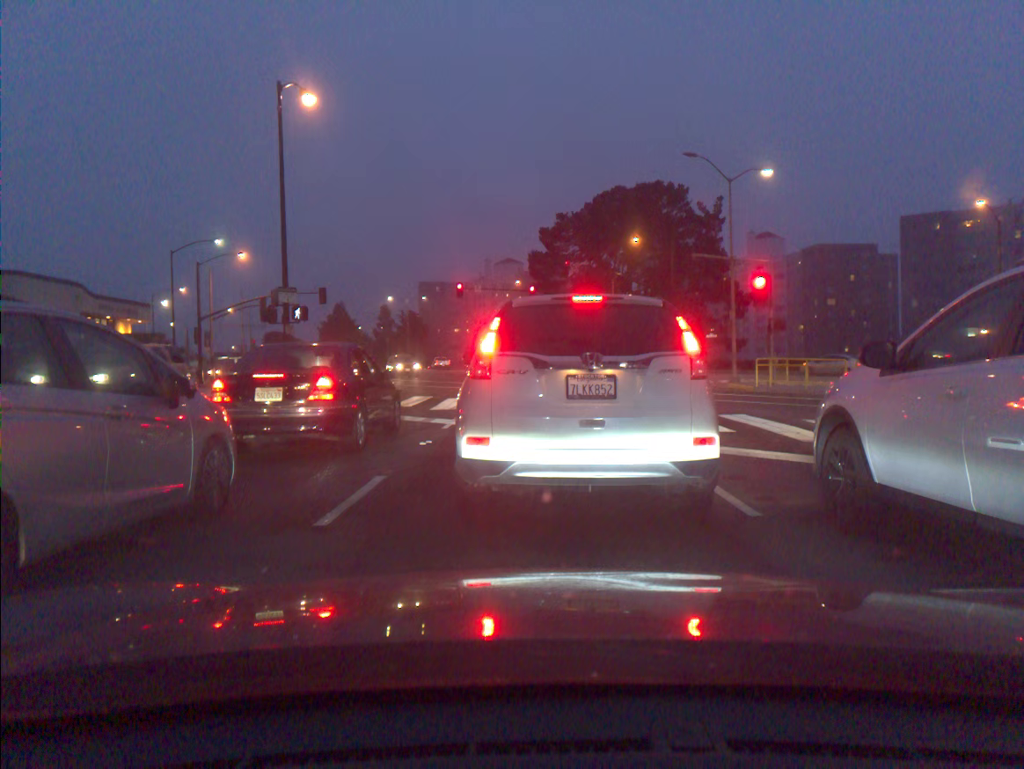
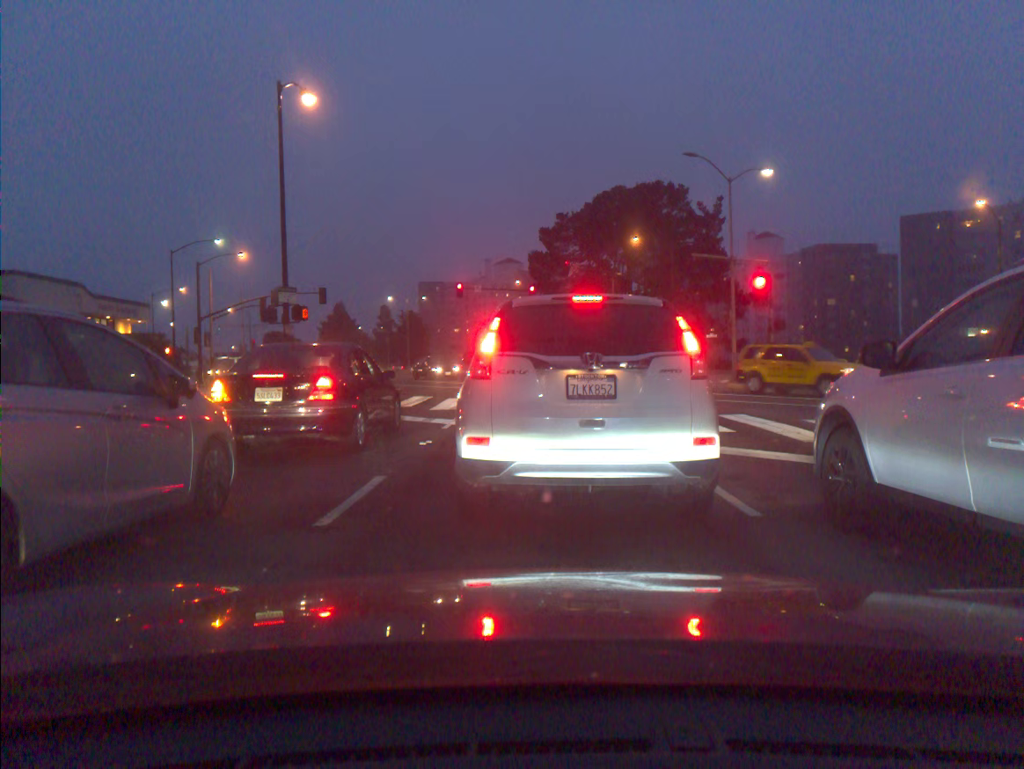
(0.0, 0.0) m; 0°
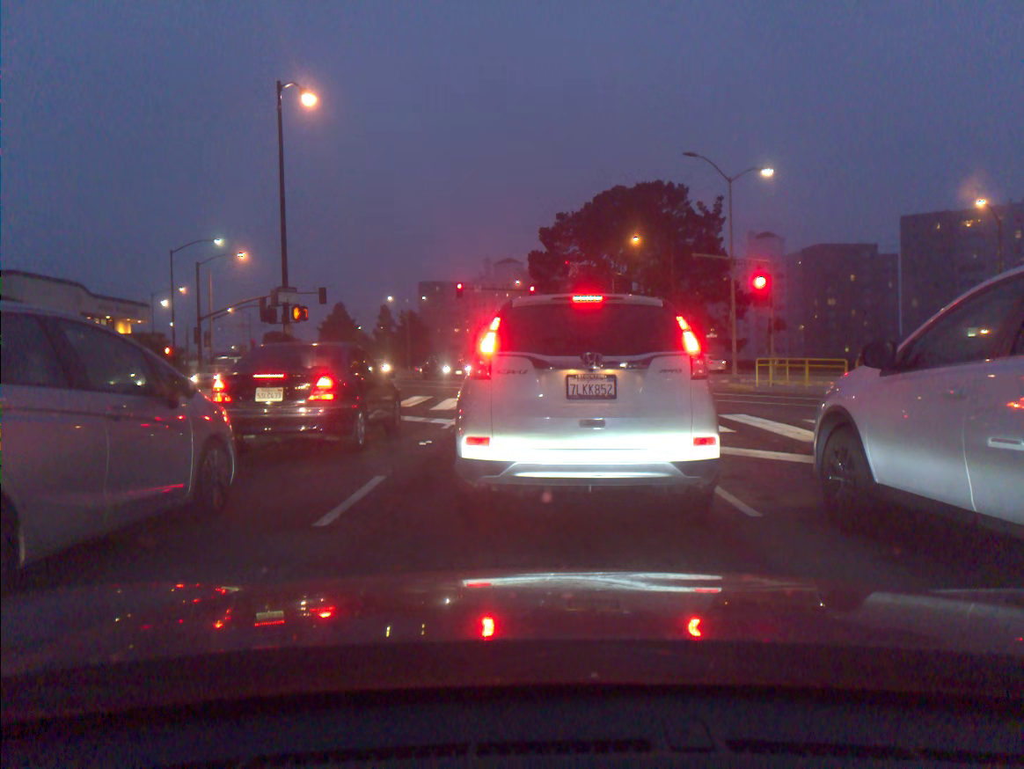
(0.0, 0.0) m; 0°
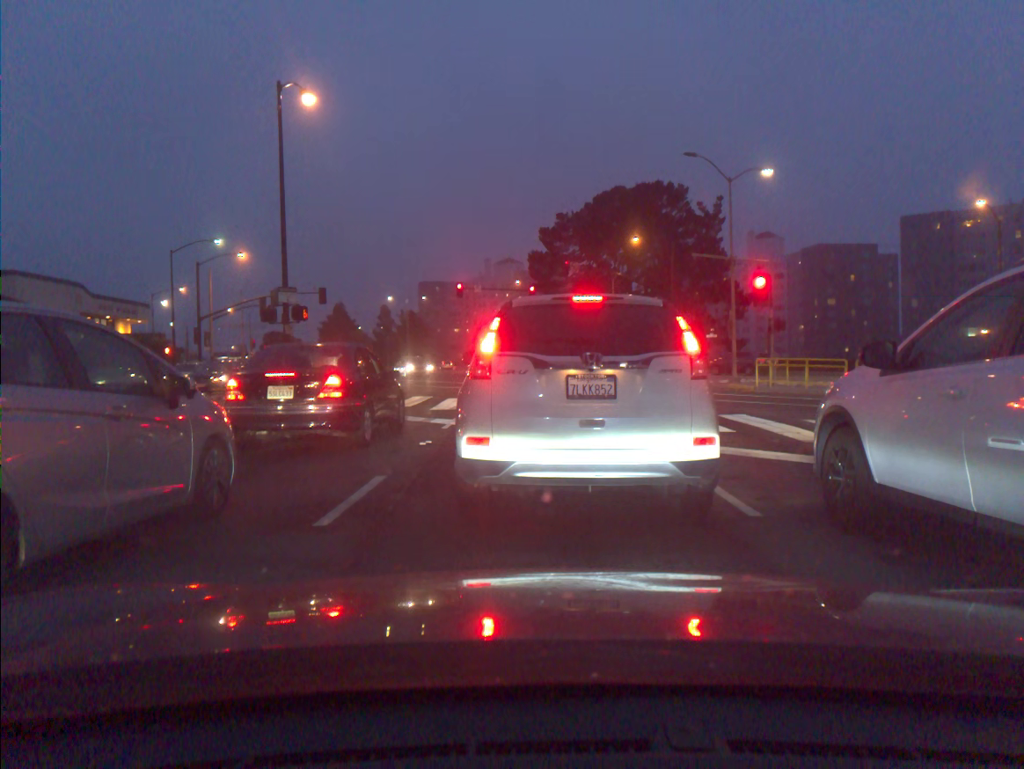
(0.0, 0.0) m; 0°
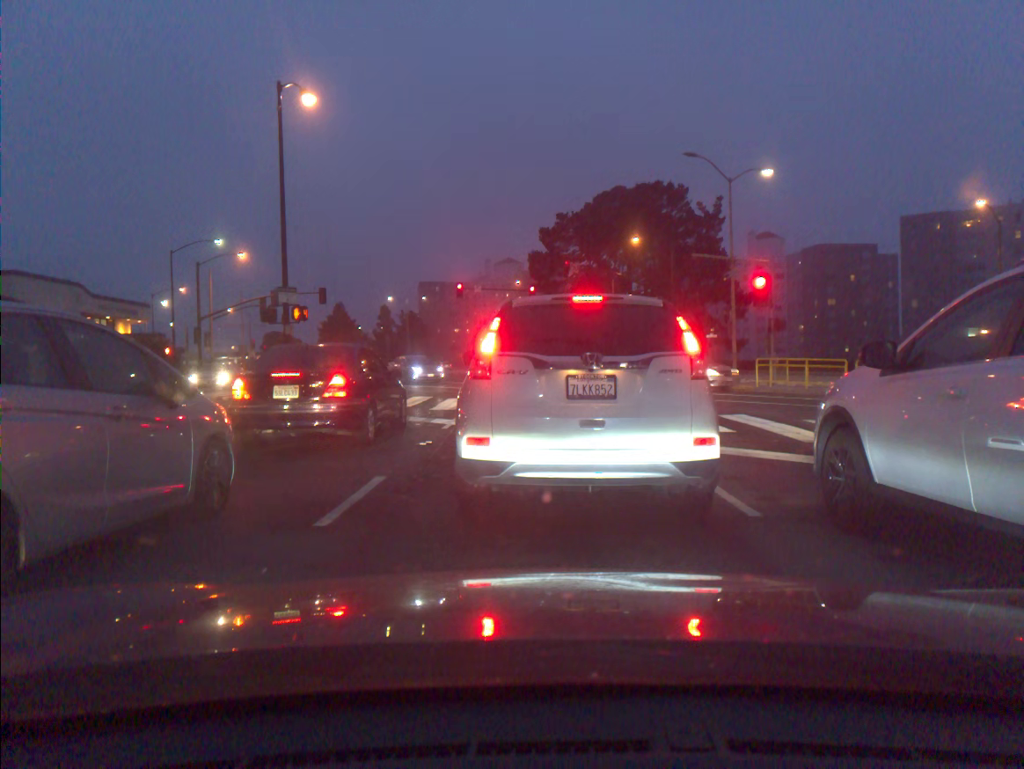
(0.0, 0.0) m; 0°
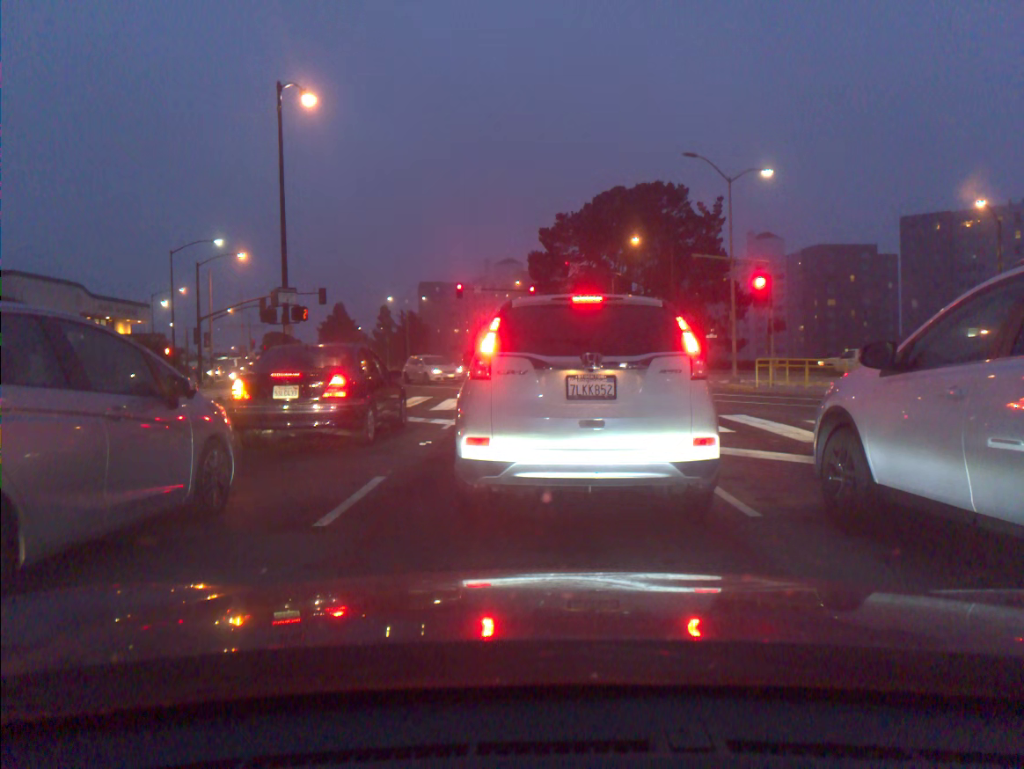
(0.0, 0.0) m; 0°
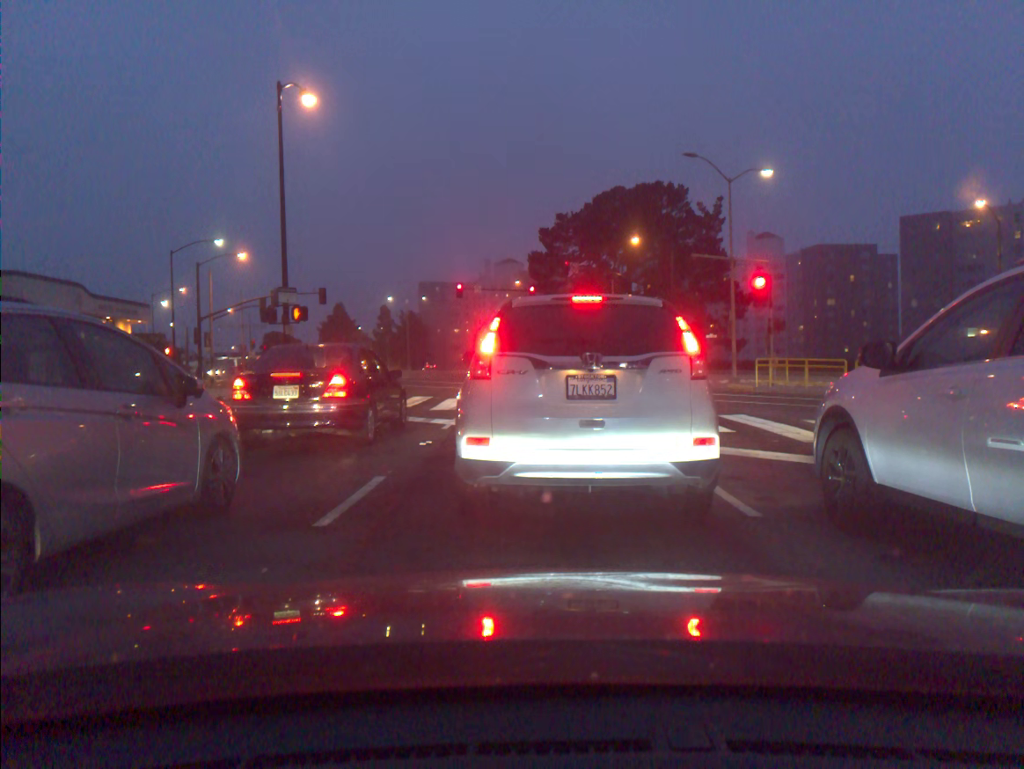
(0.0, 0.0) m; 0°
